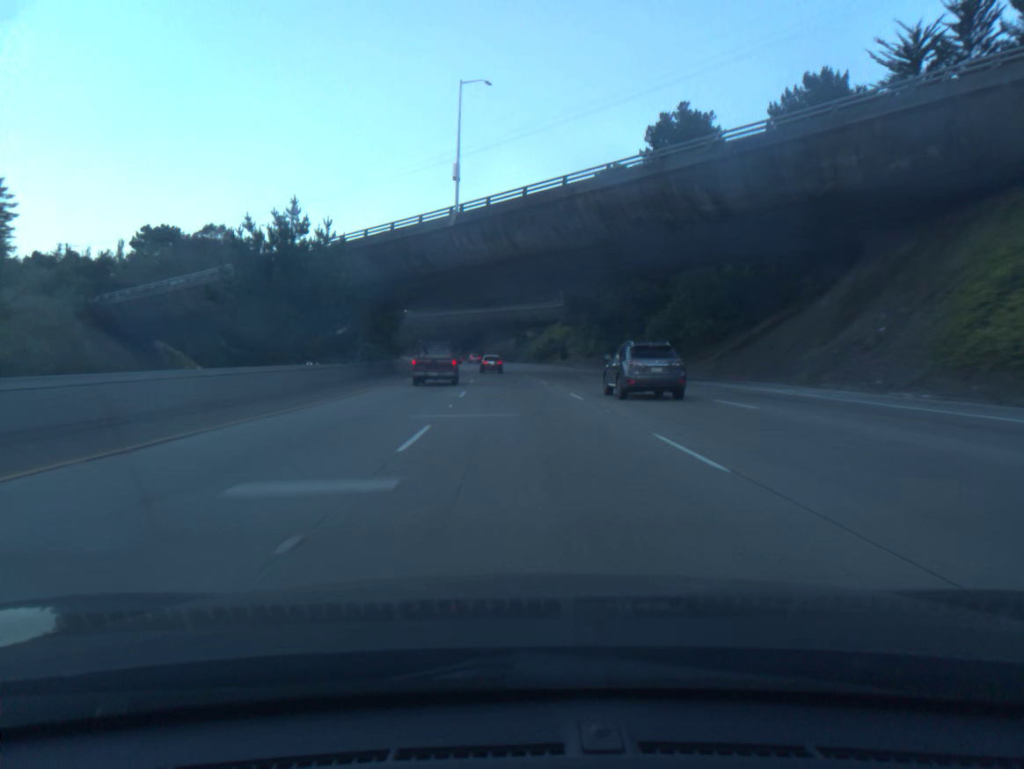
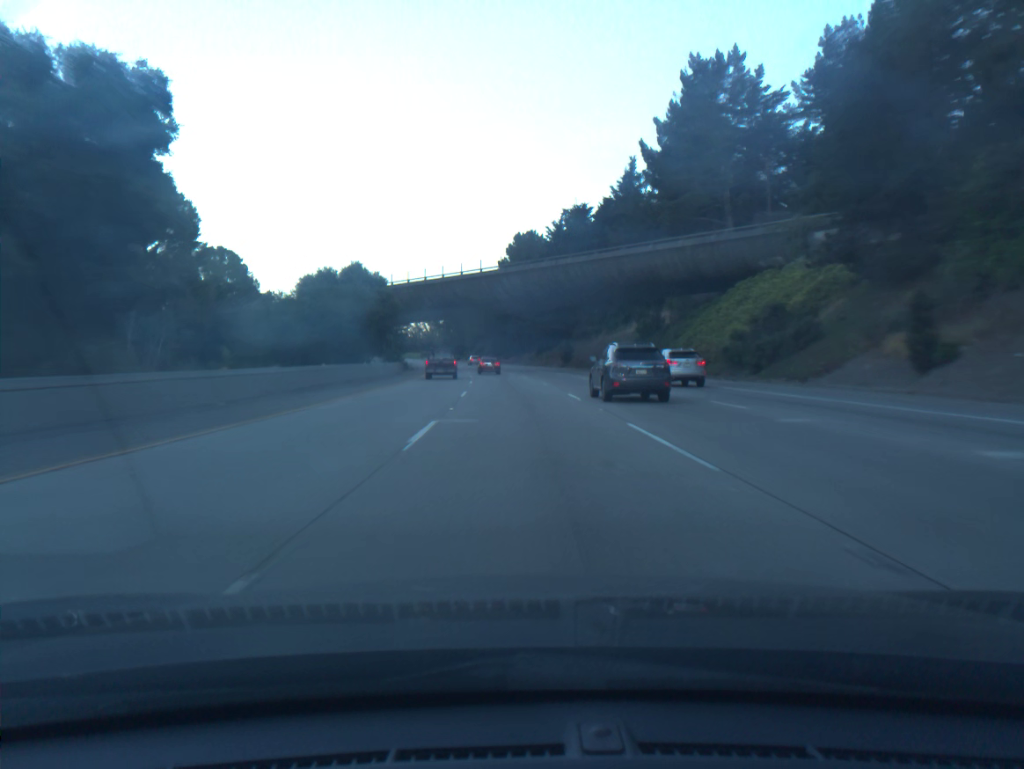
(-4.4, +86.5) m; -6°
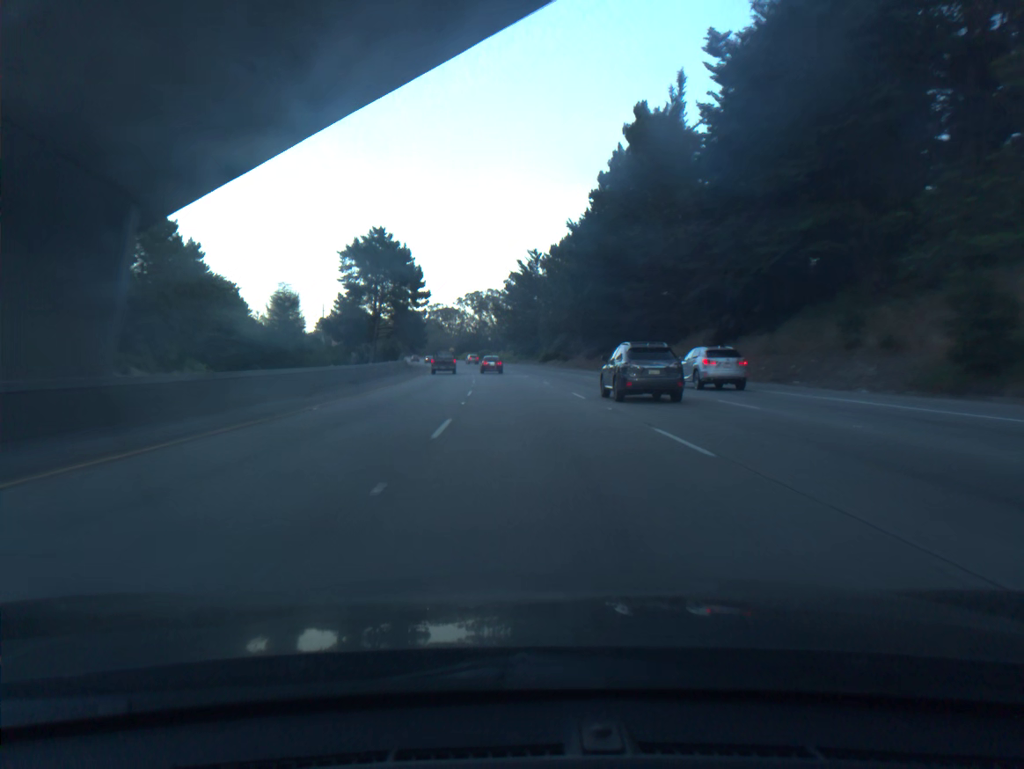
(-4.6, +86.7) m; -6°
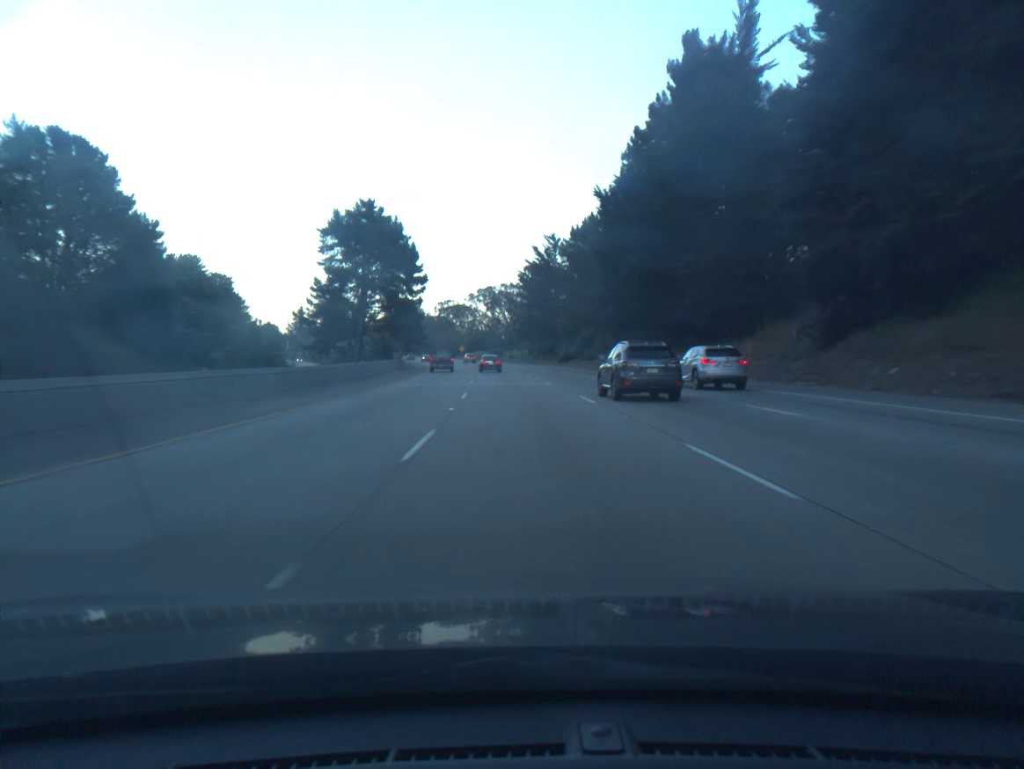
(-0.1, +17.4) m; -1°
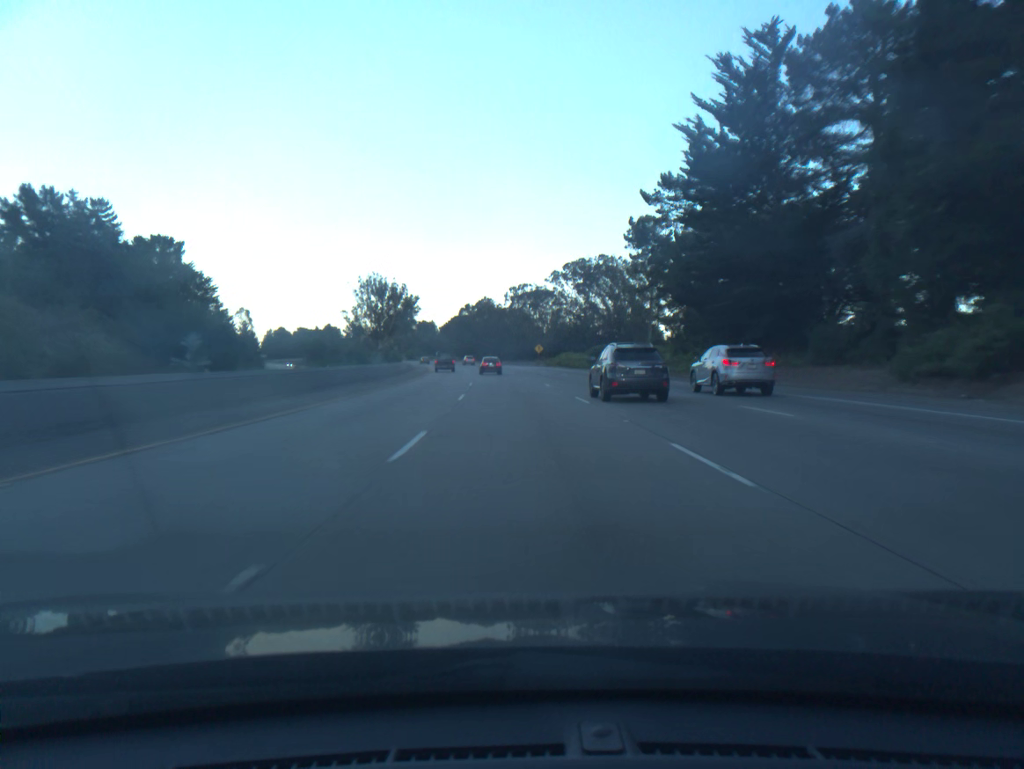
(-4.6, +87.2) m; -6°
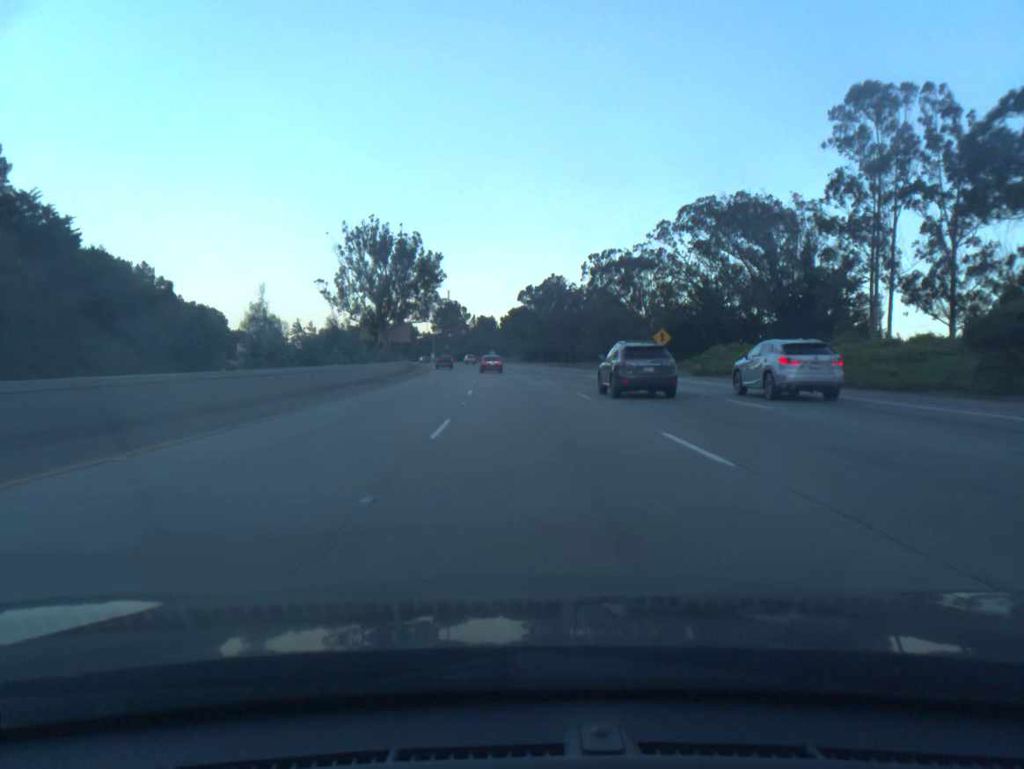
(-3.1, +70.4) m; -5°
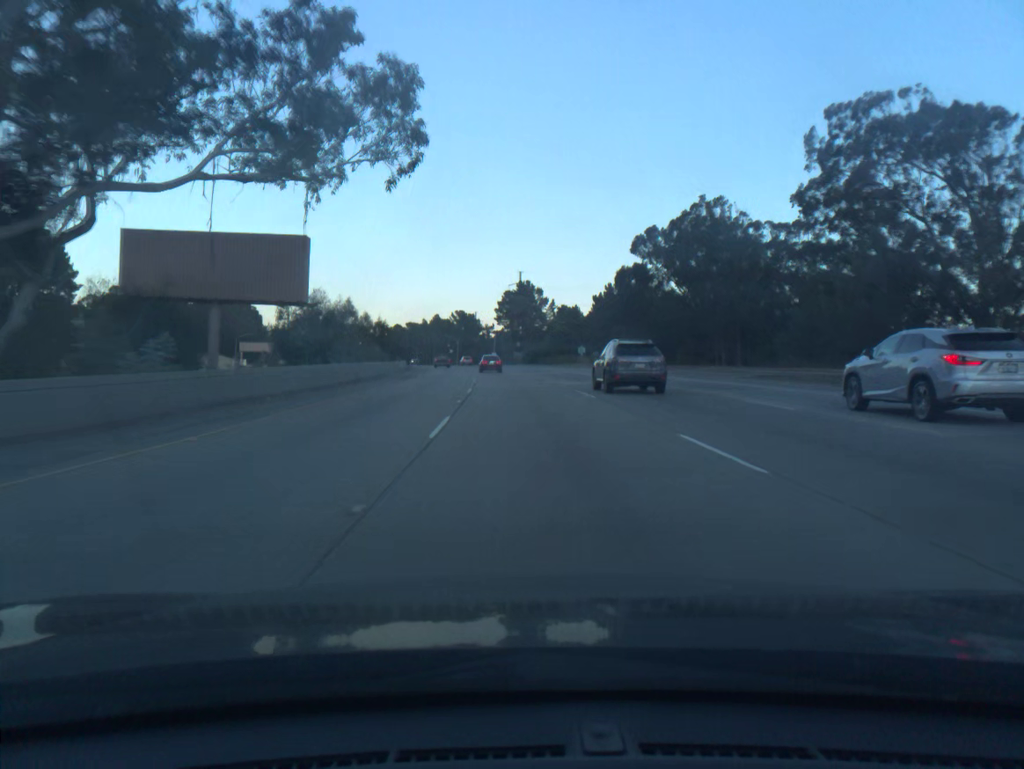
(-4.5, +87.9) m; -6°
